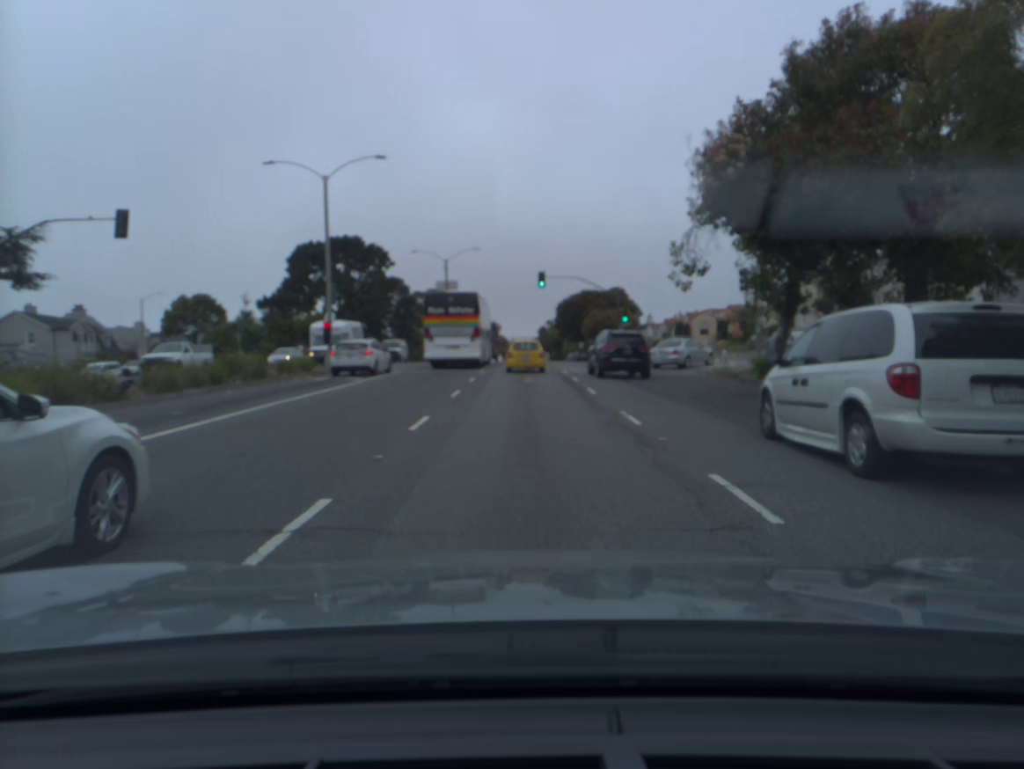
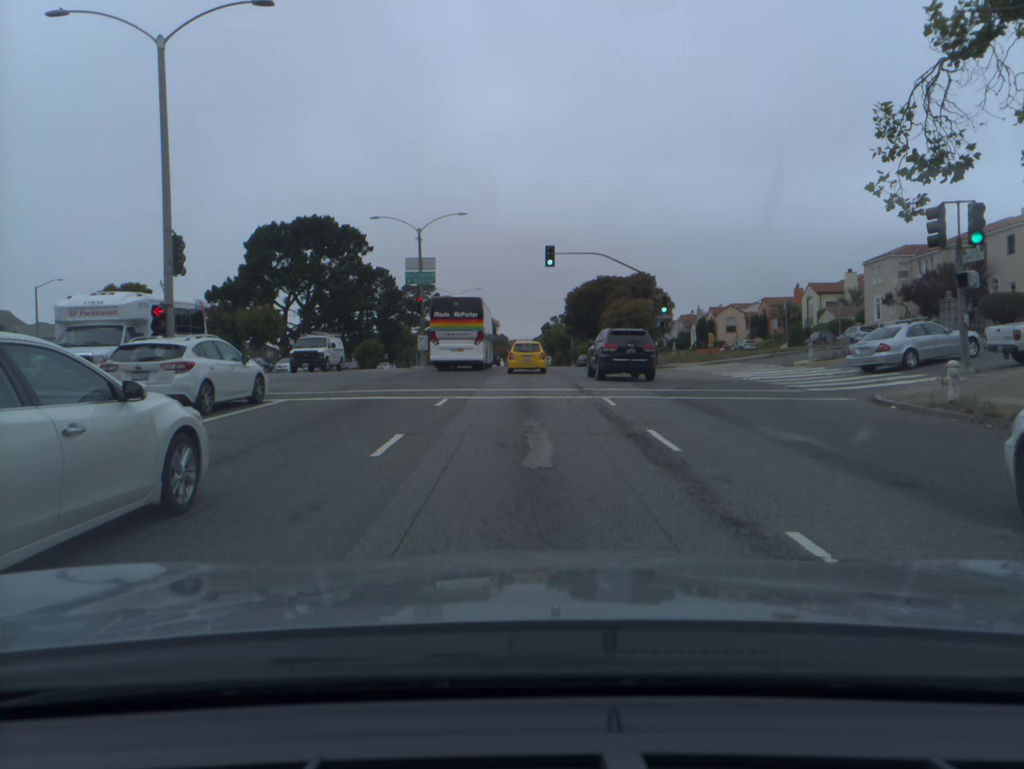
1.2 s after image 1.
(0.0, +16.7) m; 0°
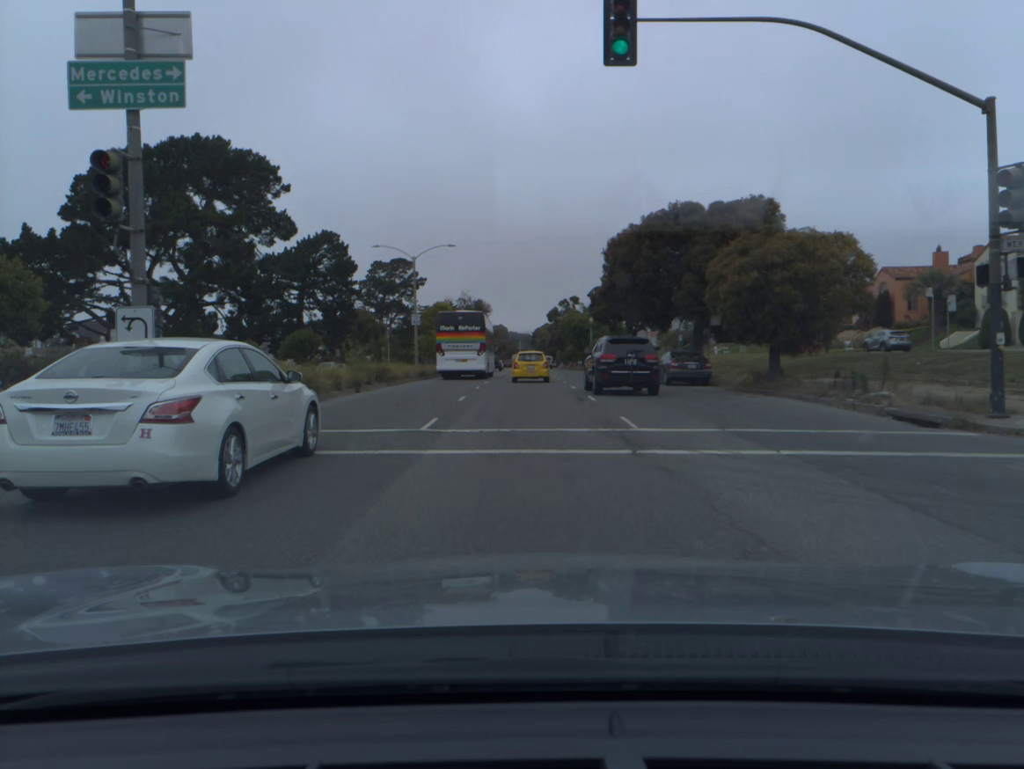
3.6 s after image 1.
(0.0, +35.3) m; 0°
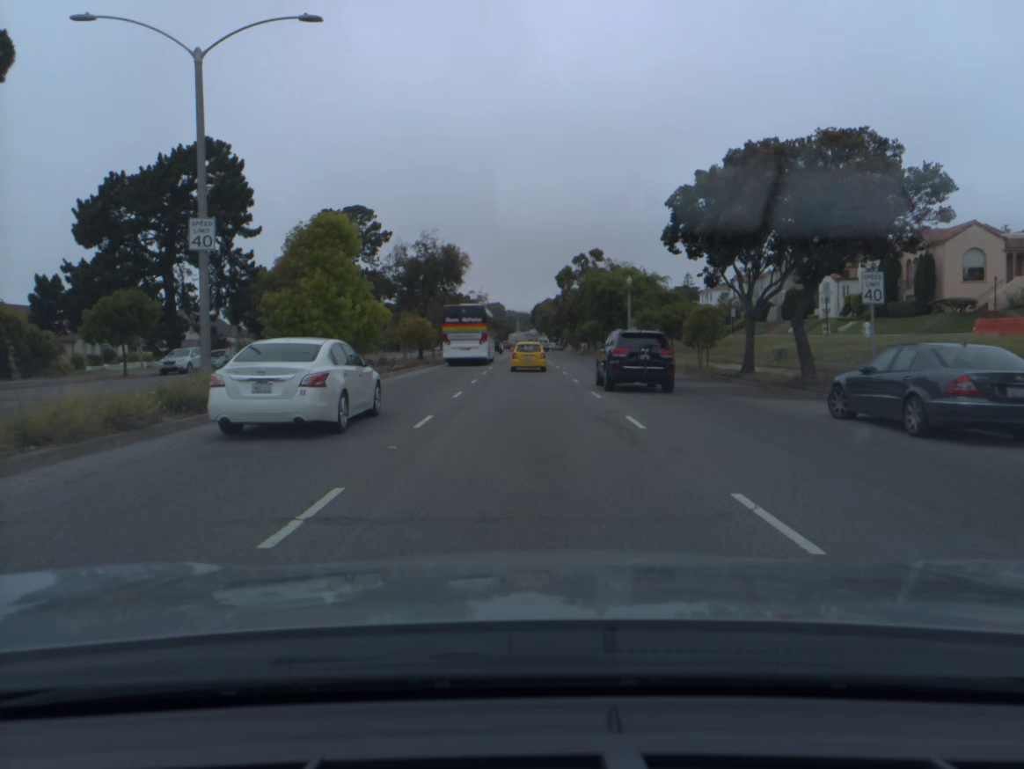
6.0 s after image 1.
(0.0, +37.3) m; 0°
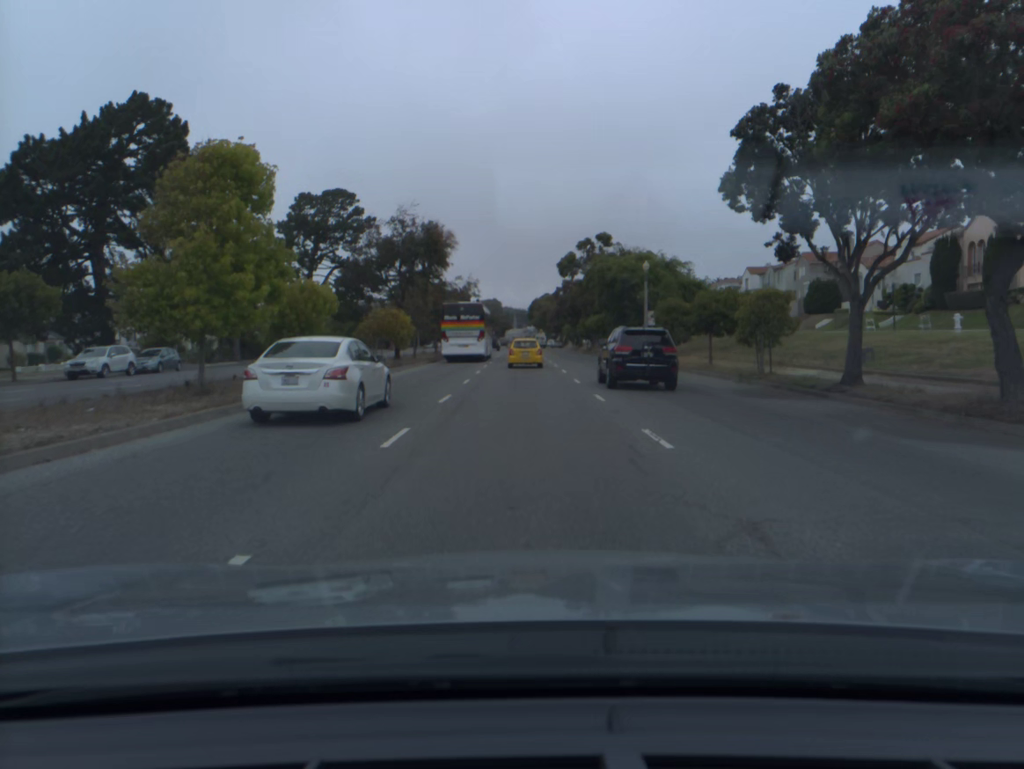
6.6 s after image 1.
(0.0, +9.8) m; 0°
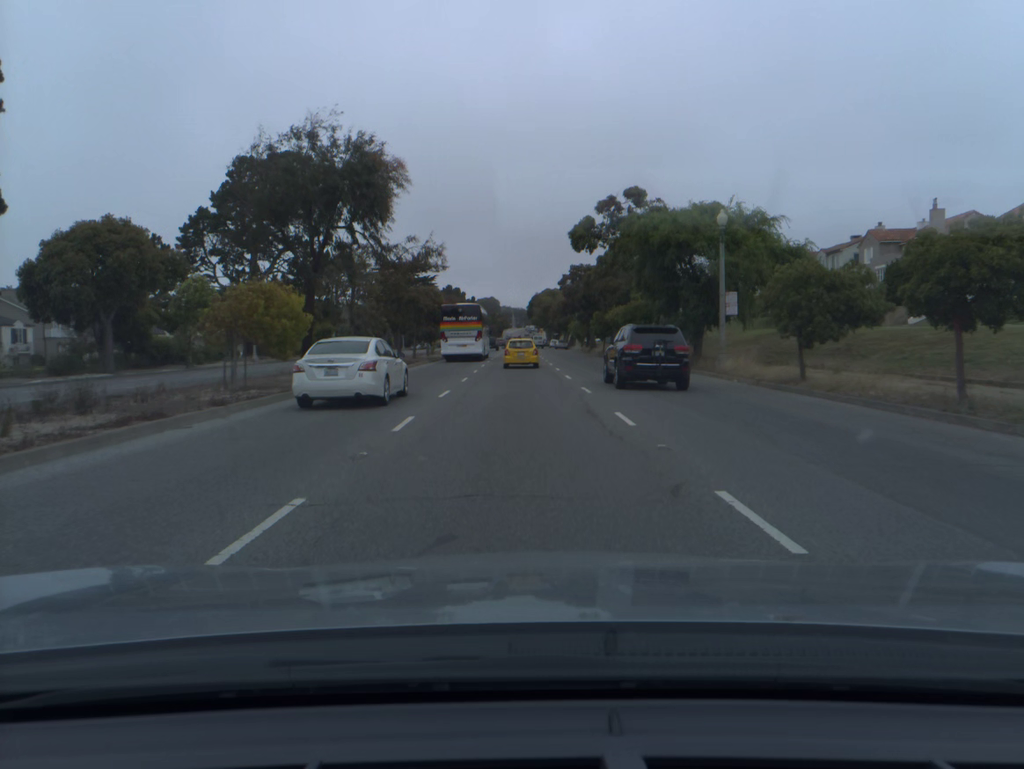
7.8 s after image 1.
(0.0, +20.0) m; 0°
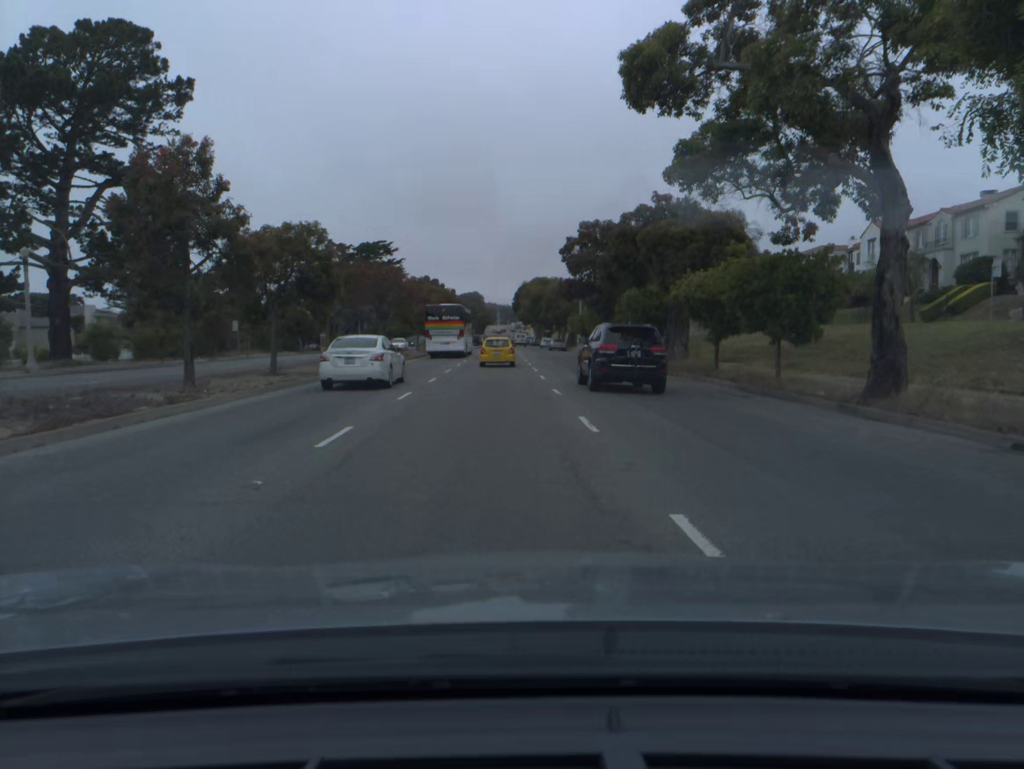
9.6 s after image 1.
(+0.2, +30.7) m; +1°
